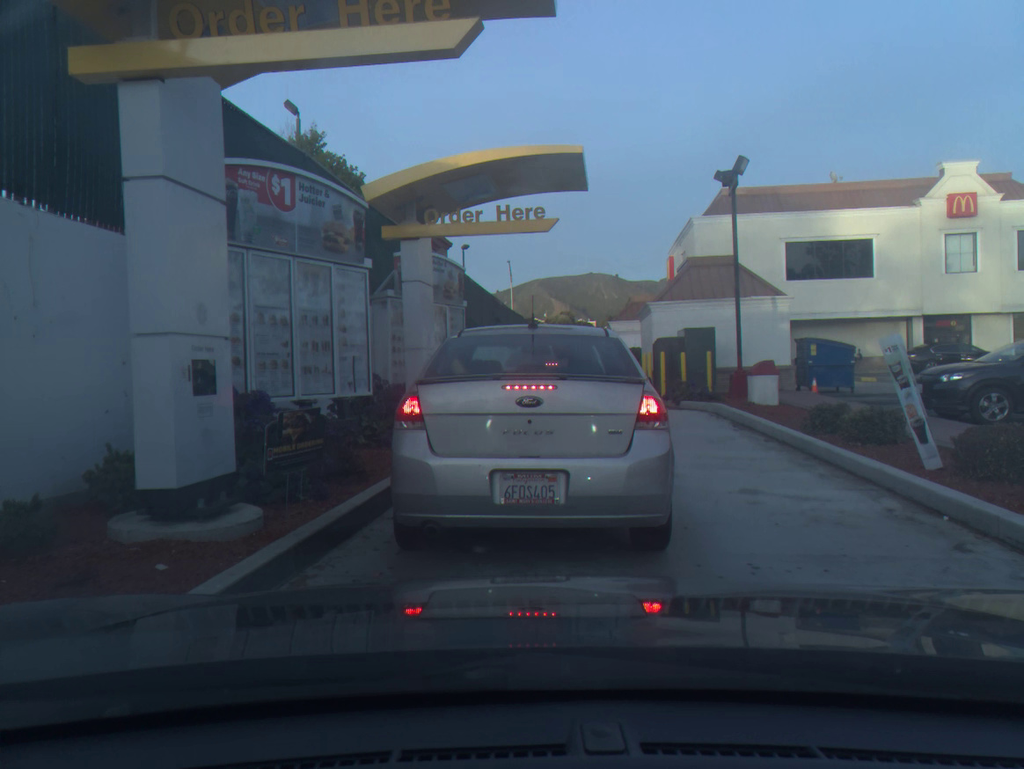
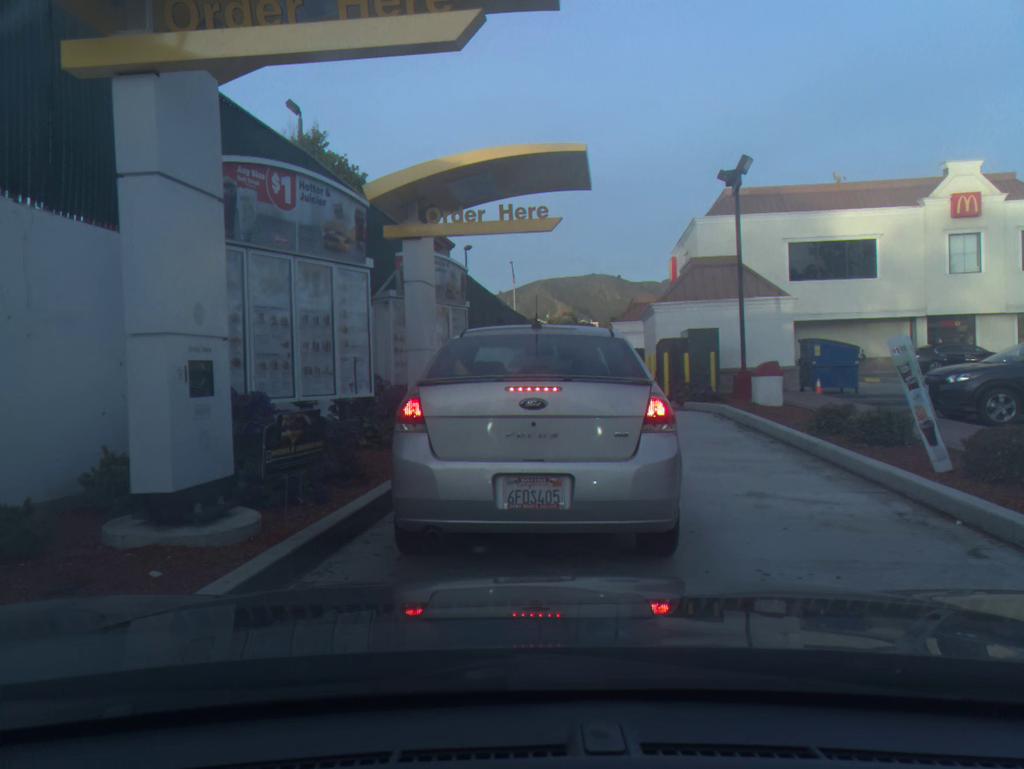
(0.0, +0.1) m; 0°
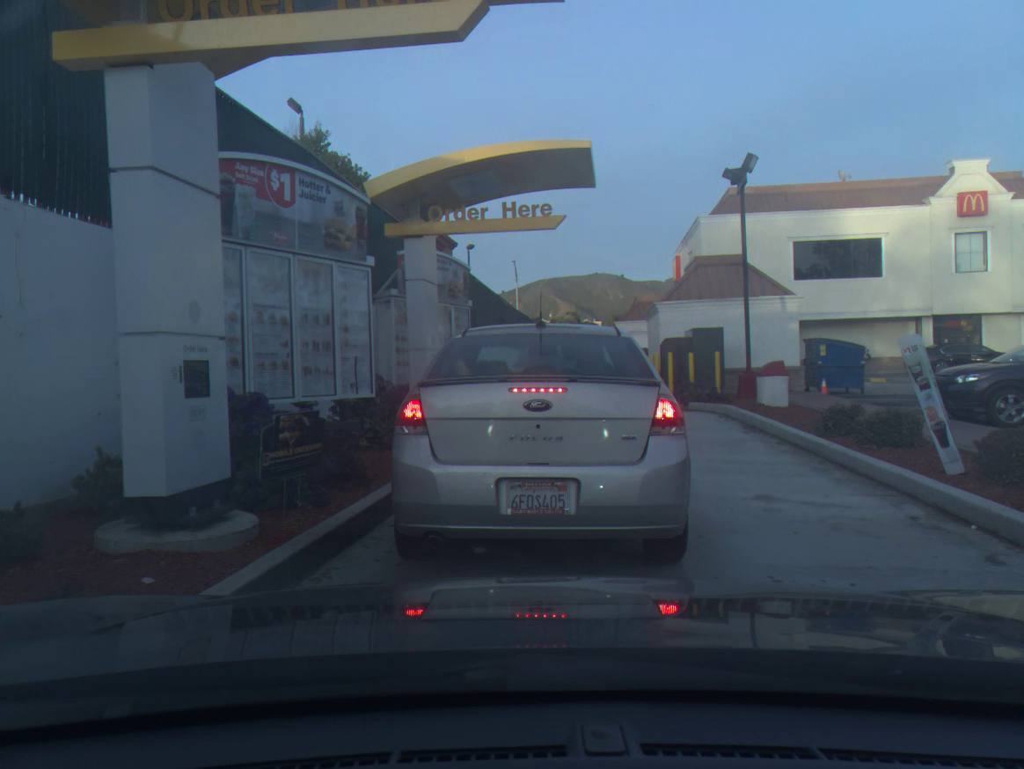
(0.0, +0.1) m; 0°
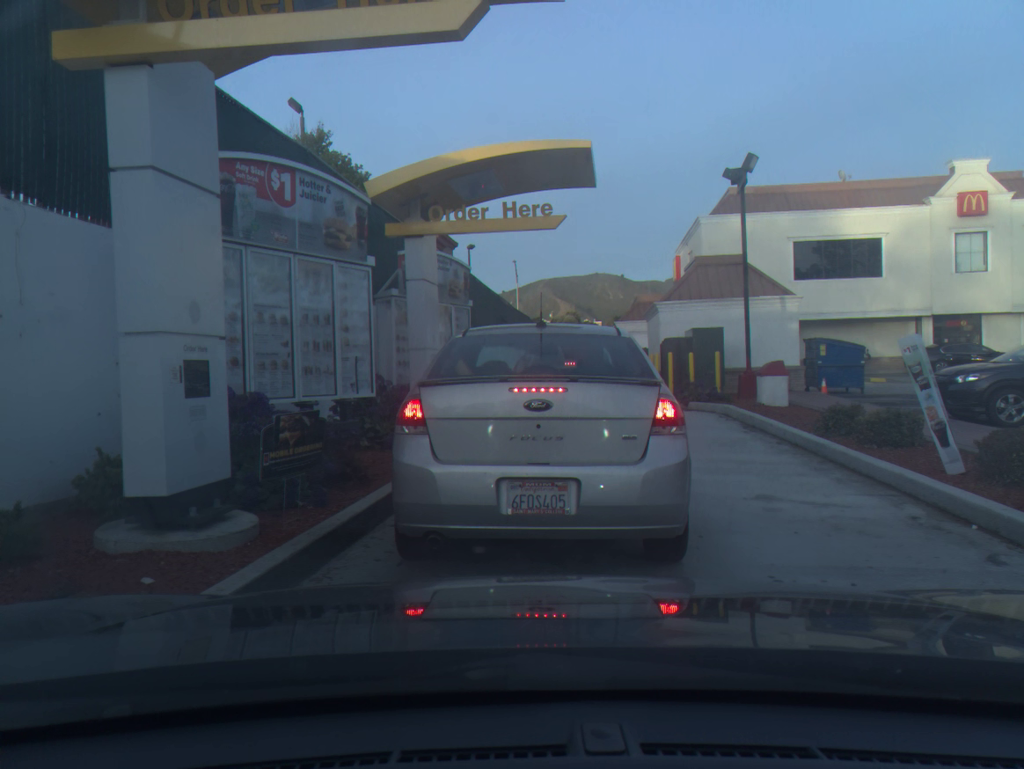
(0.0, 0.0) m; 0°
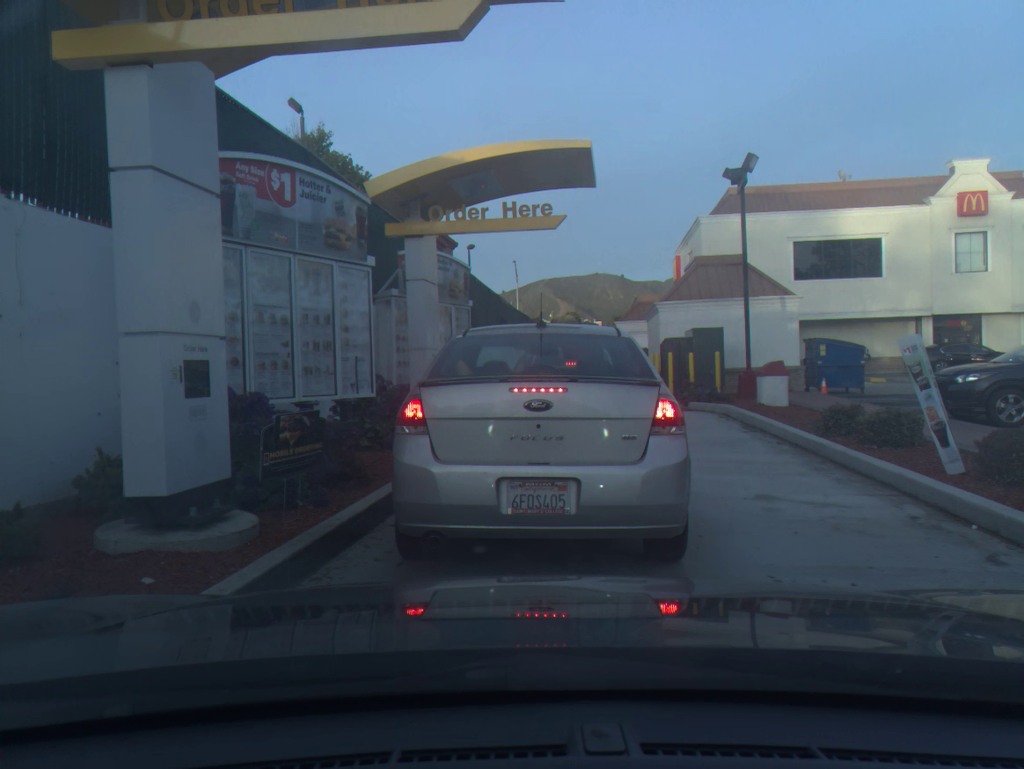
(0.0, 0.0) m; 0°
